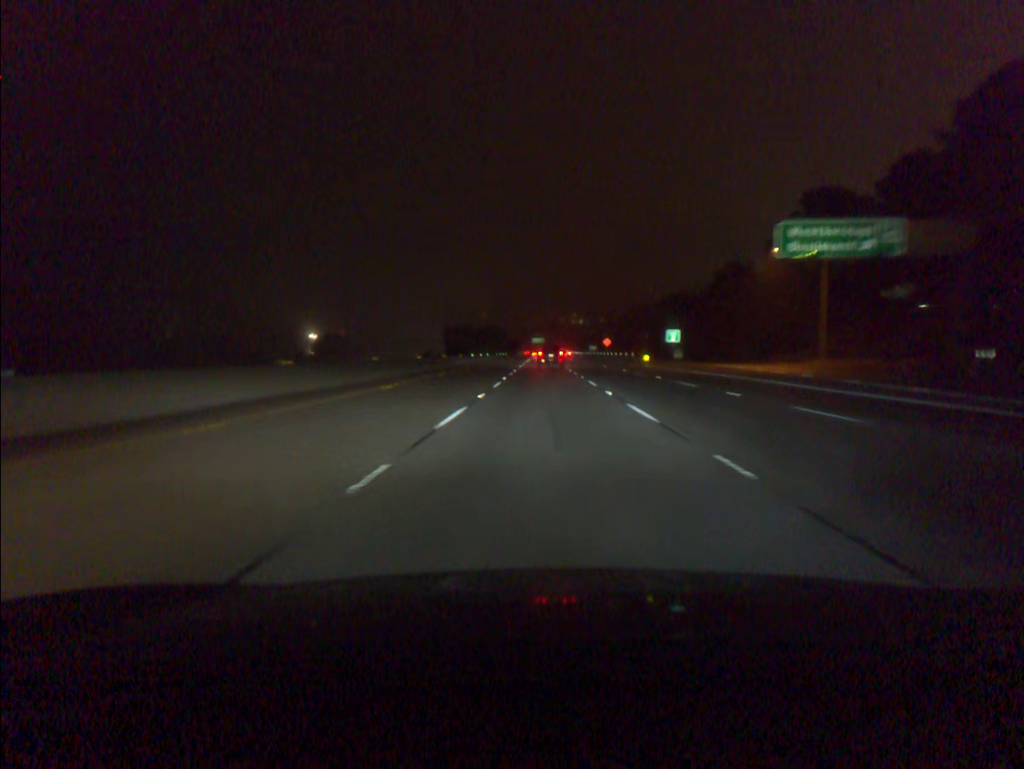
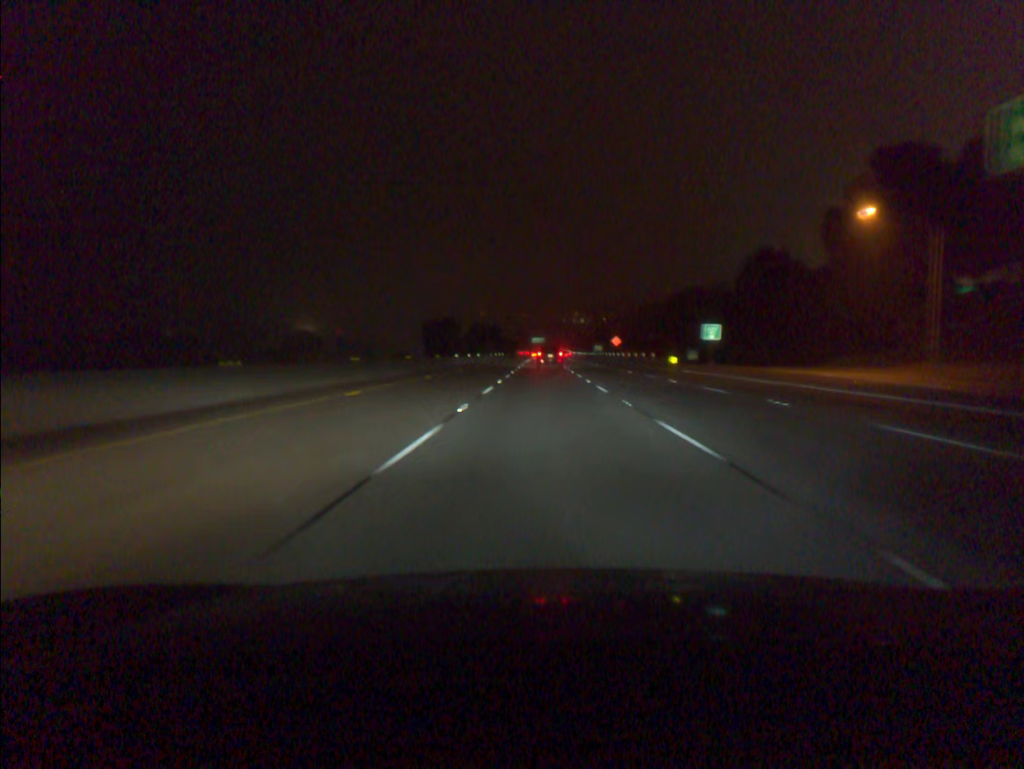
(0.0, +19.2) m; 0°
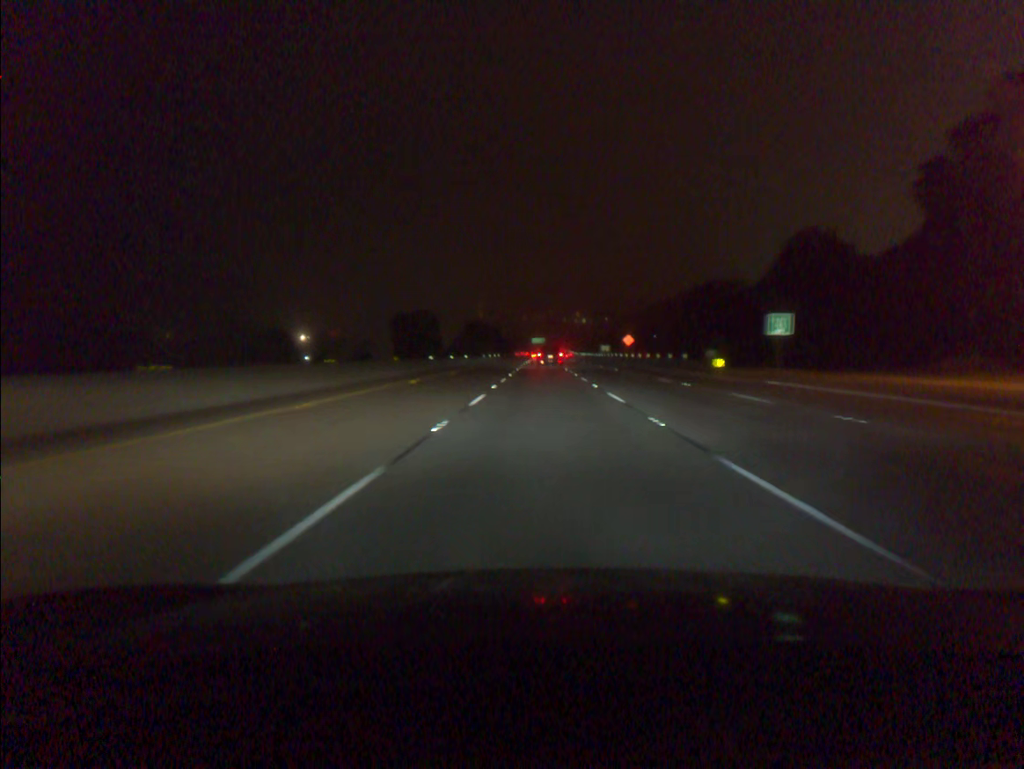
(0.0, +19.1) m; 0°
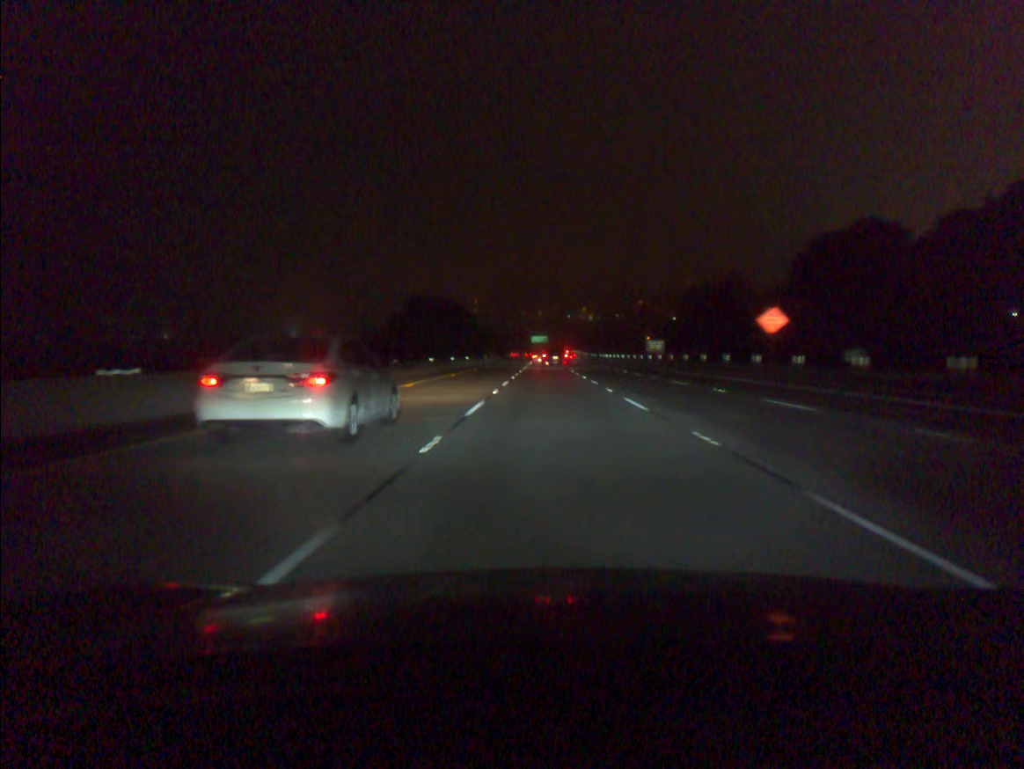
(-0.3, +75.5) m; 0°
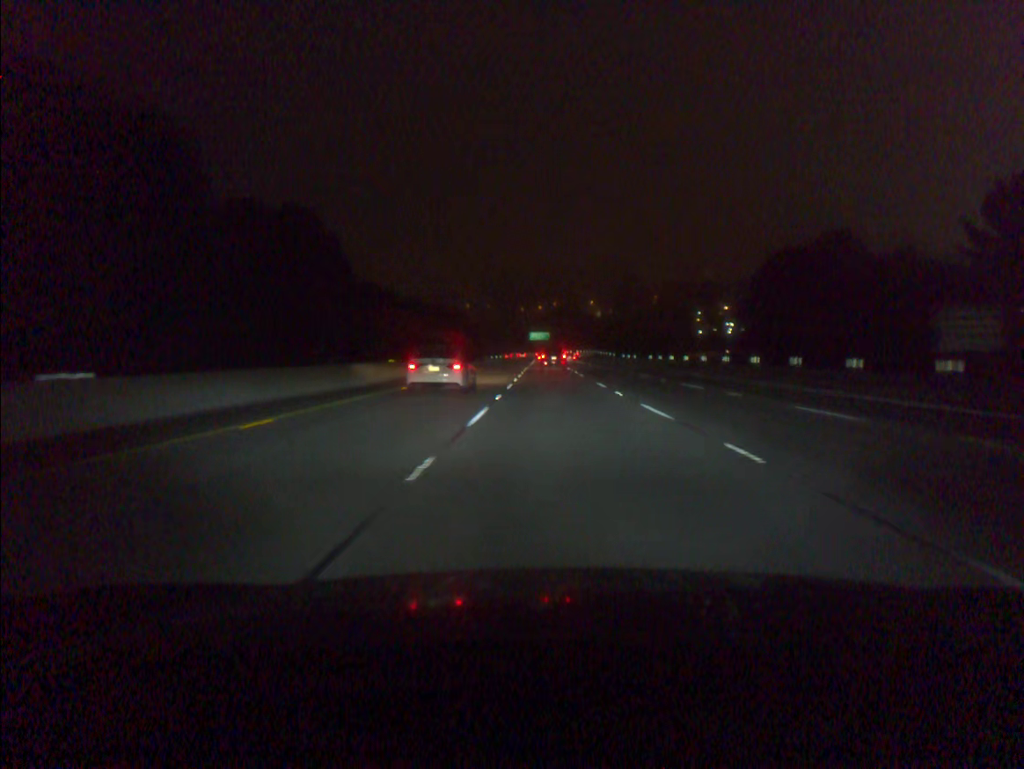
(0.0, +75.2) m; 0°
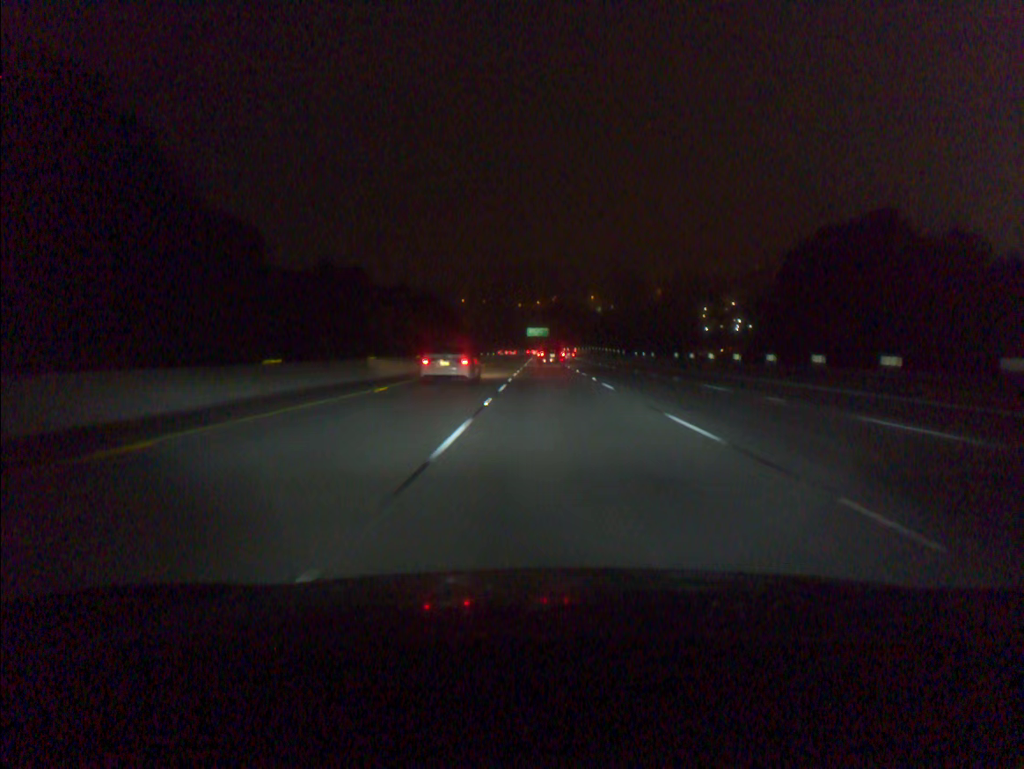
(0.0, +18.8) m; 0°
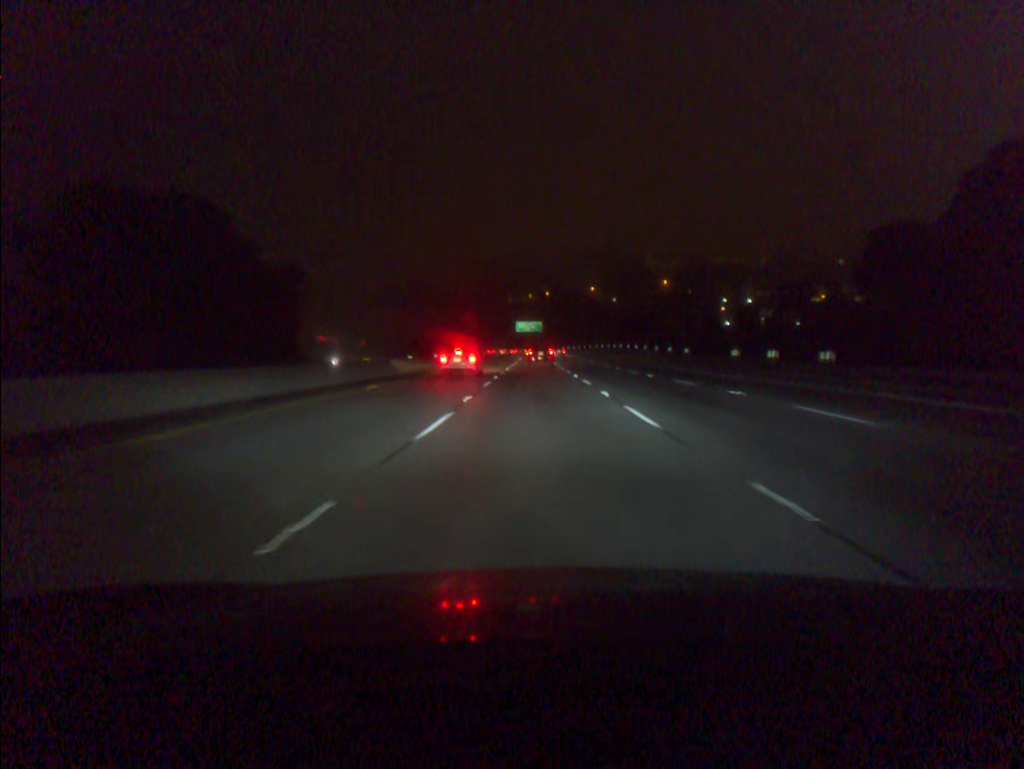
(+0.3, +56.5) m; +1°
